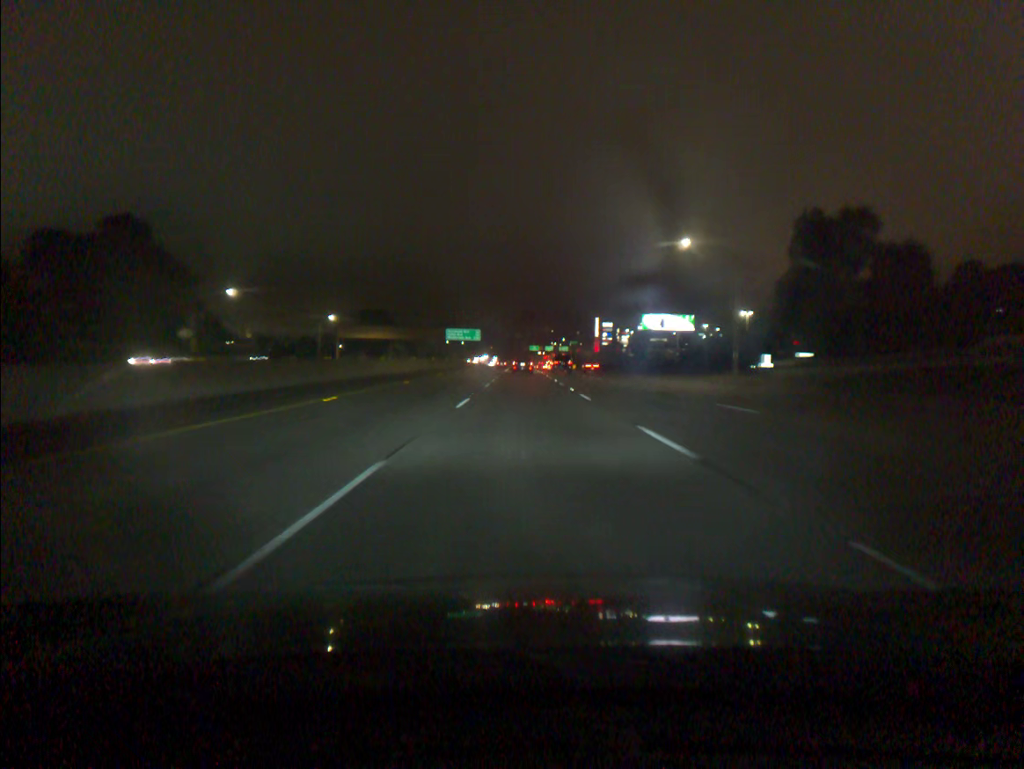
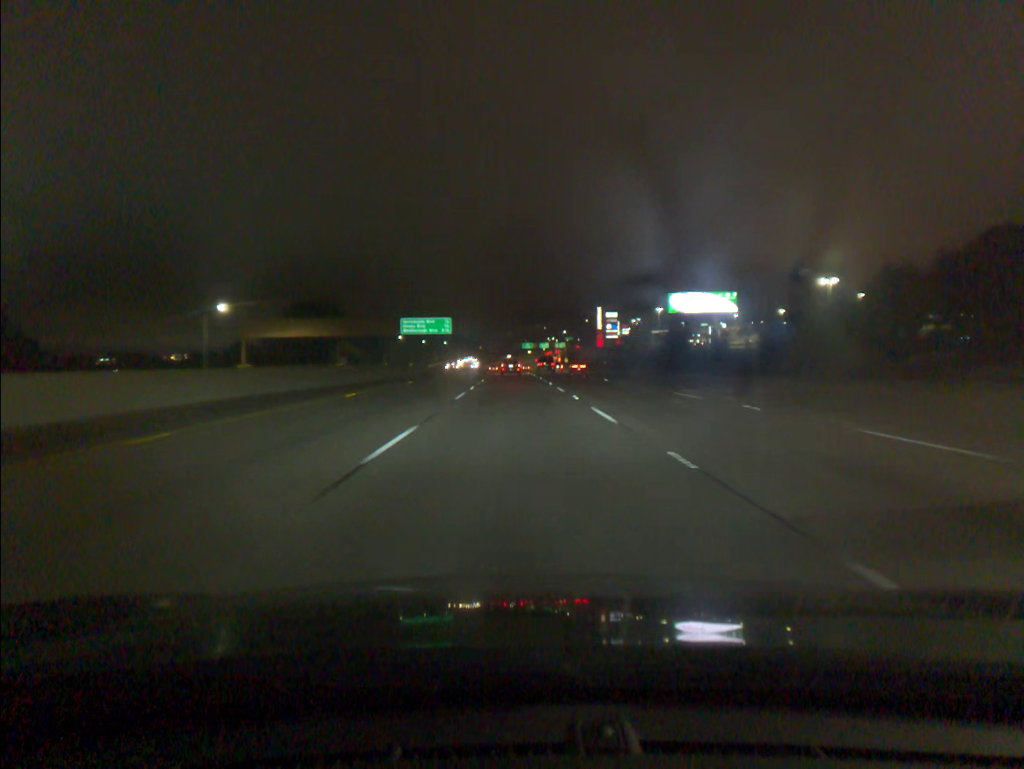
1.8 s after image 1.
(+0.3, +53.5) m; +1°
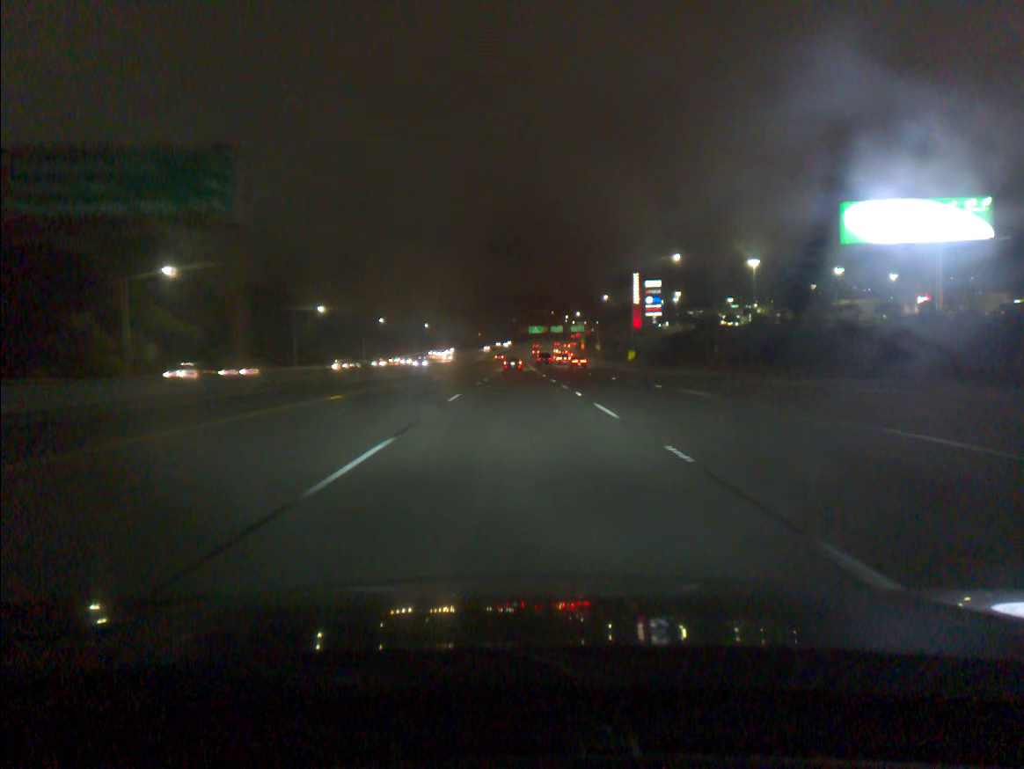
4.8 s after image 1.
(-0.7, +90.4) m; 0°
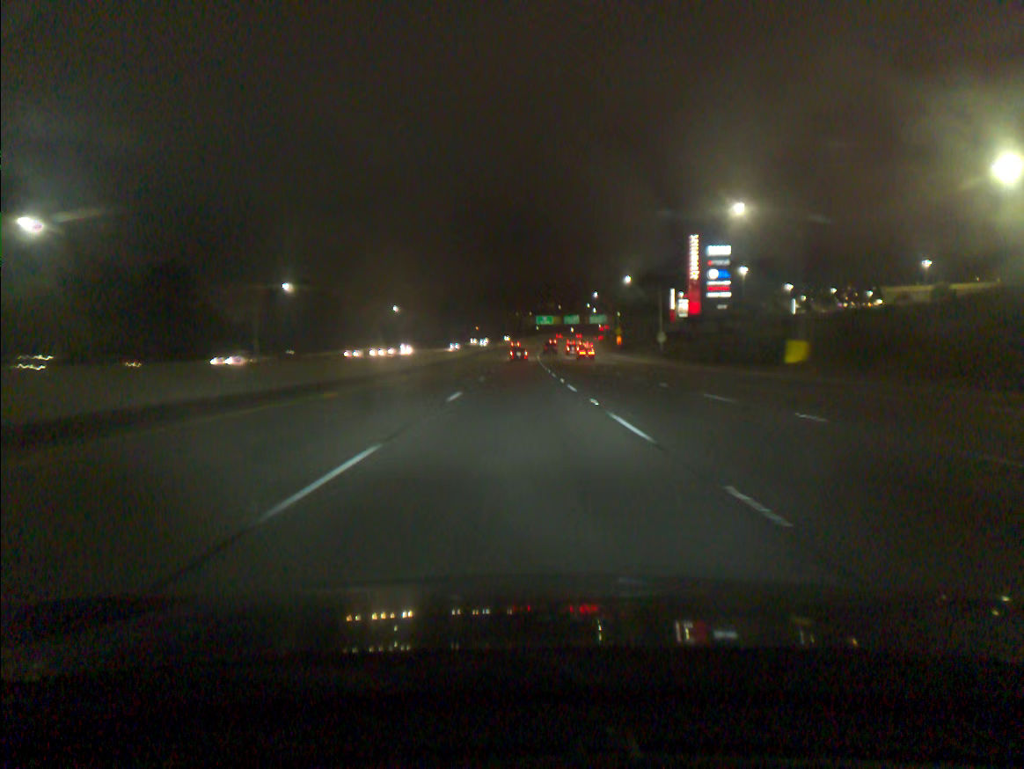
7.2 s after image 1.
(-0.2, +74.0) m; 0°
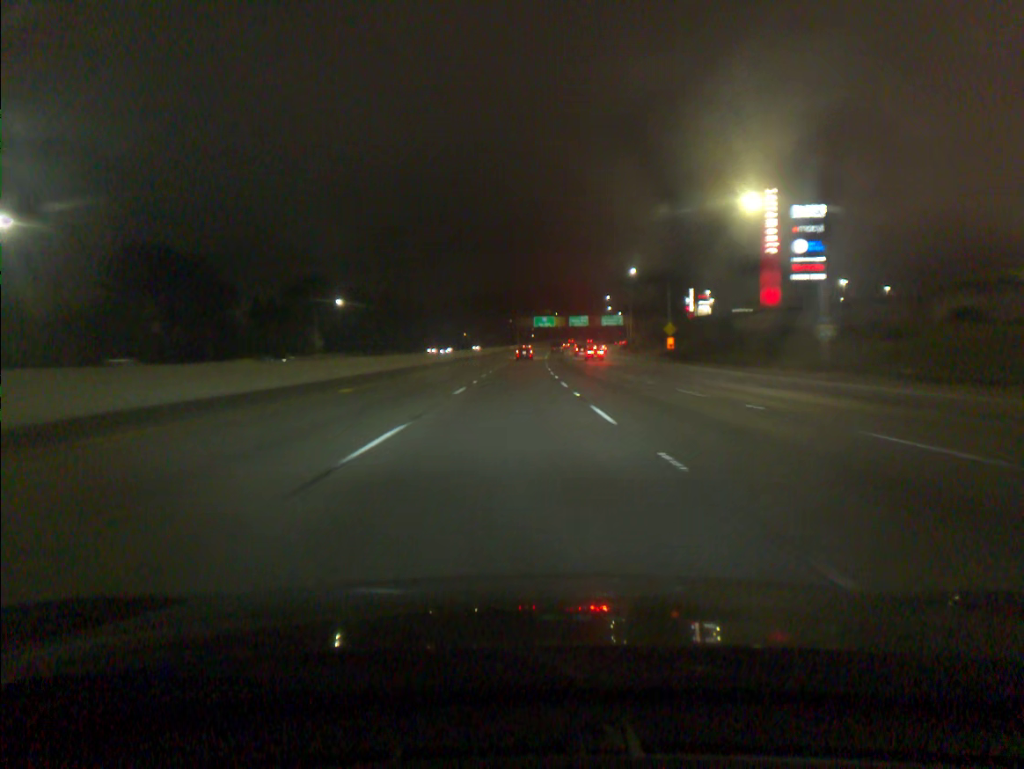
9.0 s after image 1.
(+0.2, +55.5) m; 0°
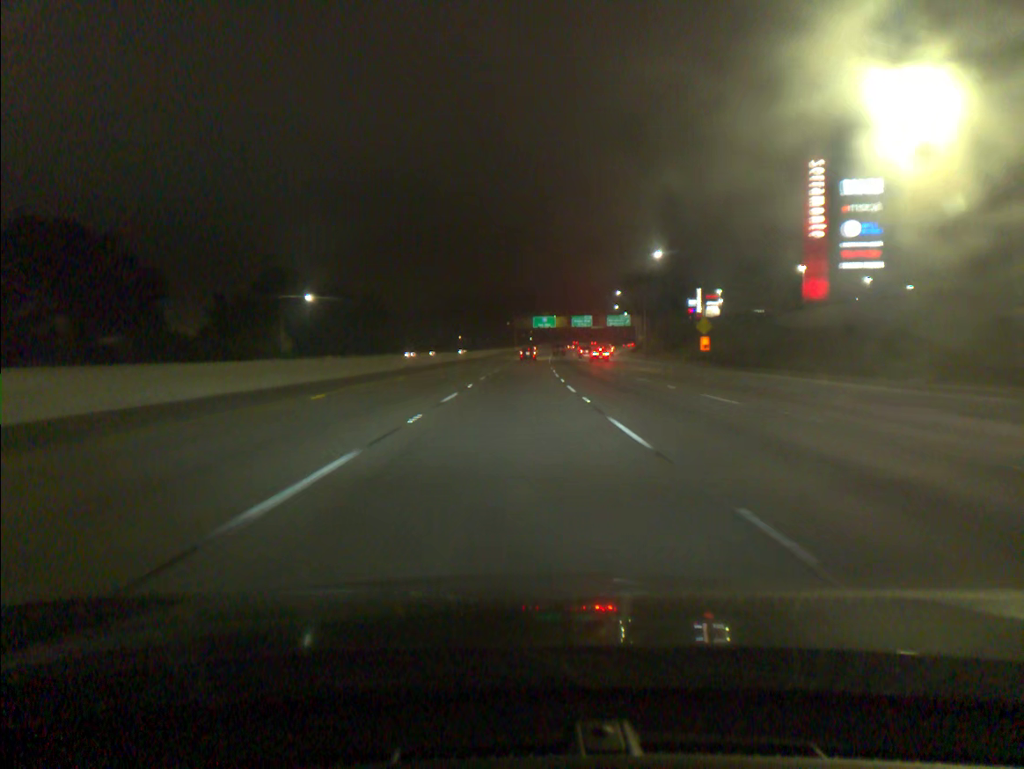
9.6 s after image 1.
(0.0, +18.4) m; 0°
